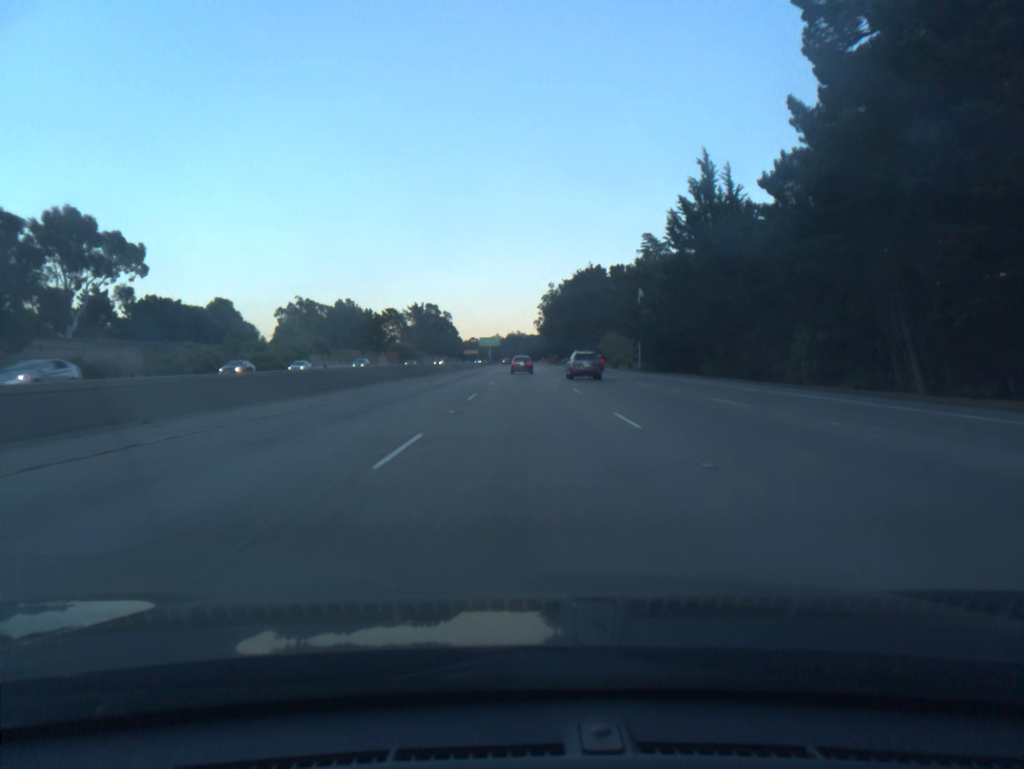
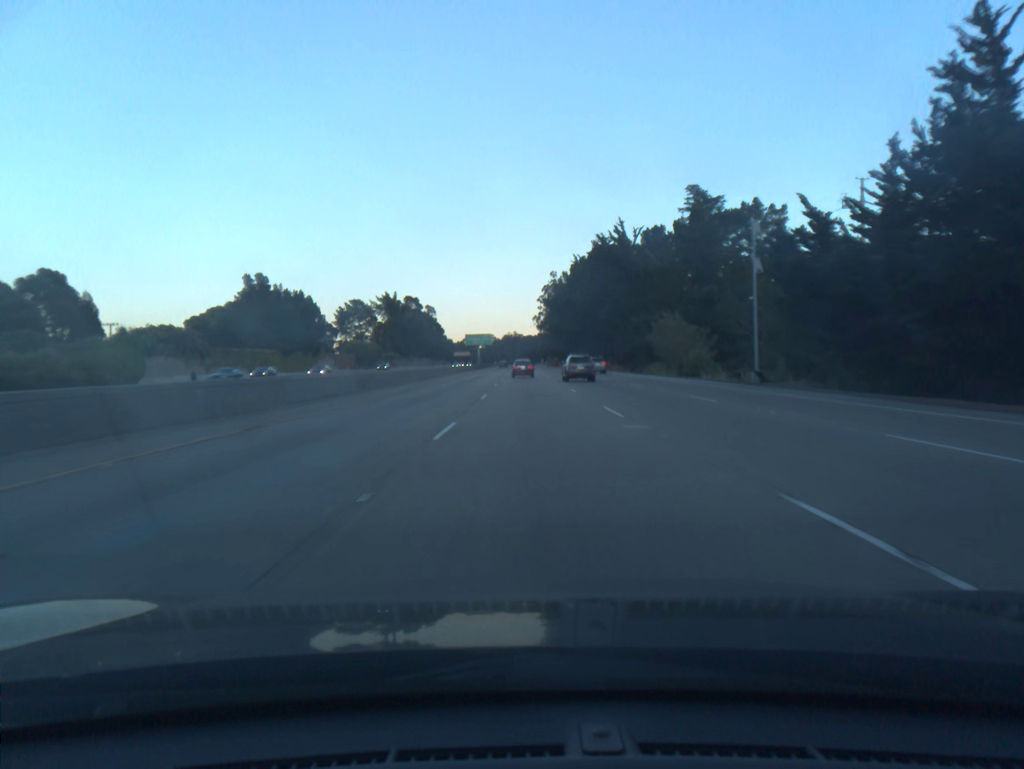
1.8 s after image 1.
(0.0, +54.5) m; 0°
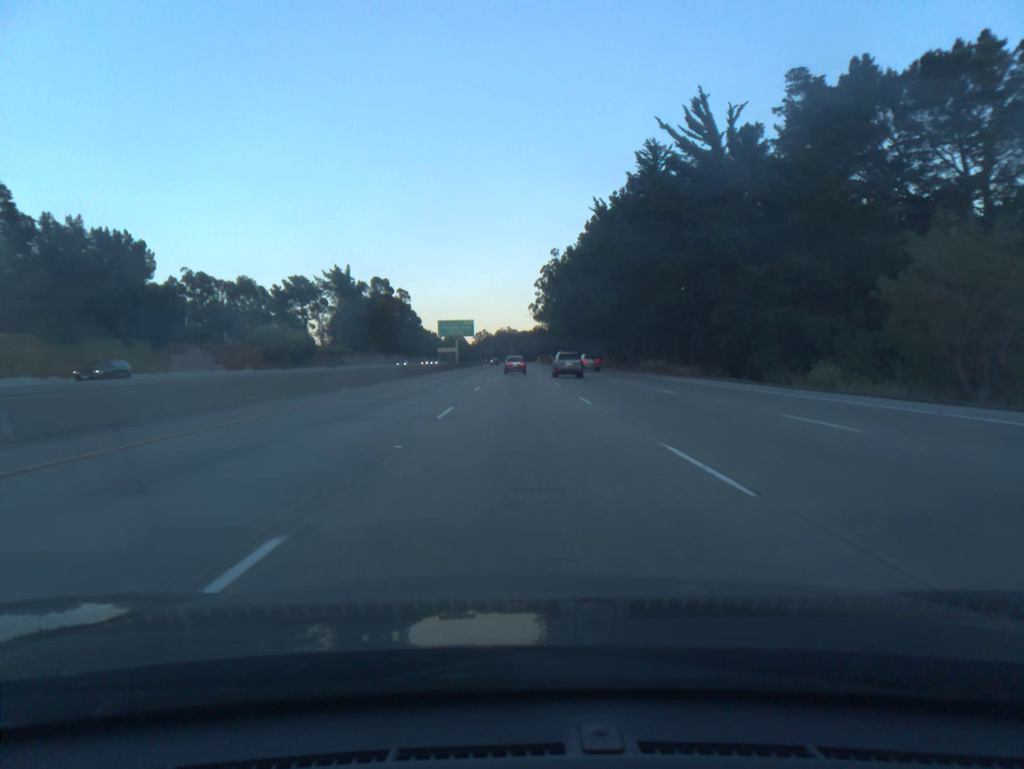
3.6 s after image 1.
(+0.3, +54.4) m; 0°
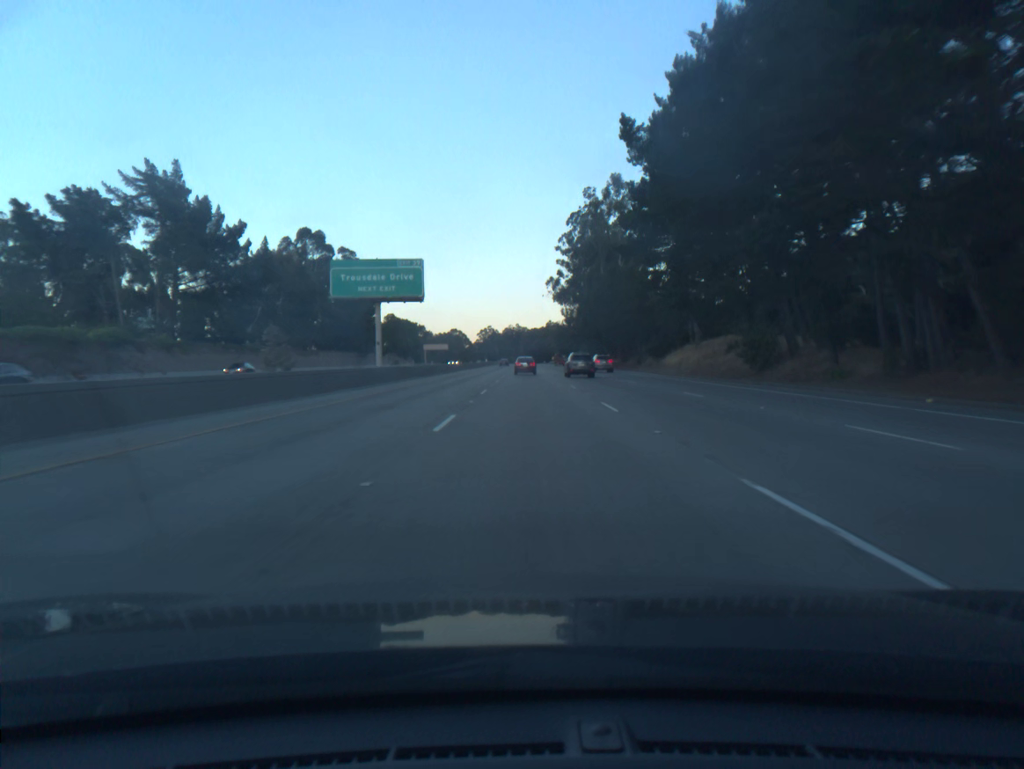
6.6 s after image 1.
(-0.7, +90.6) m; -1°
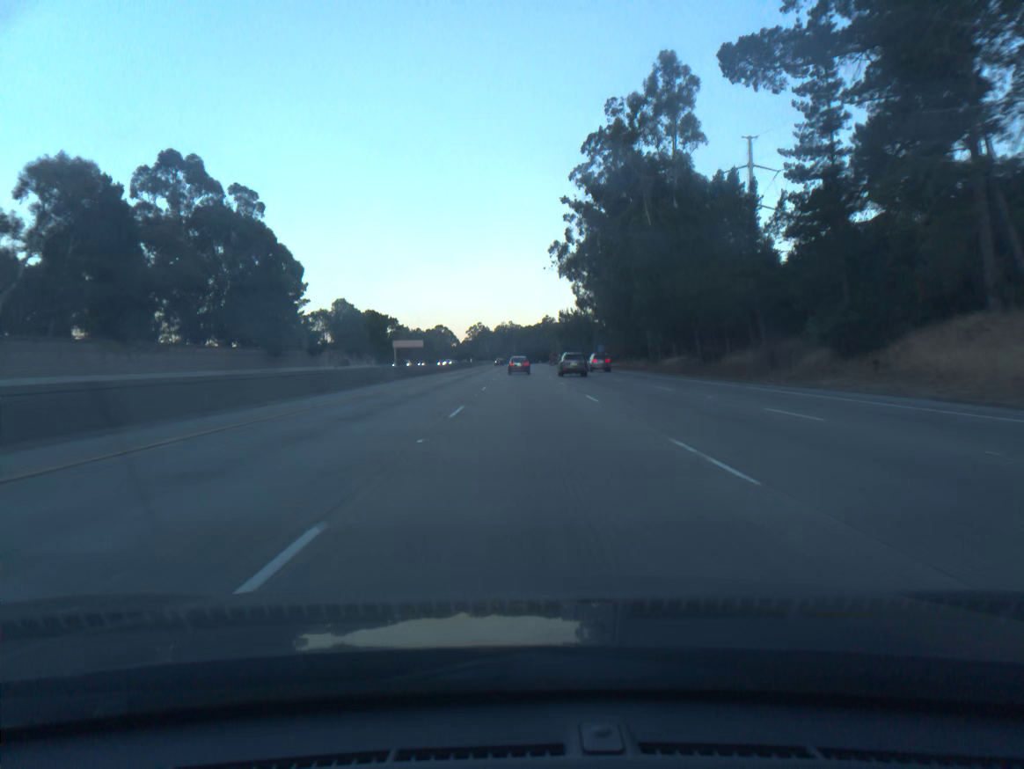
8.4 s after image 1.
(+0.2, +54.4) m; 0°
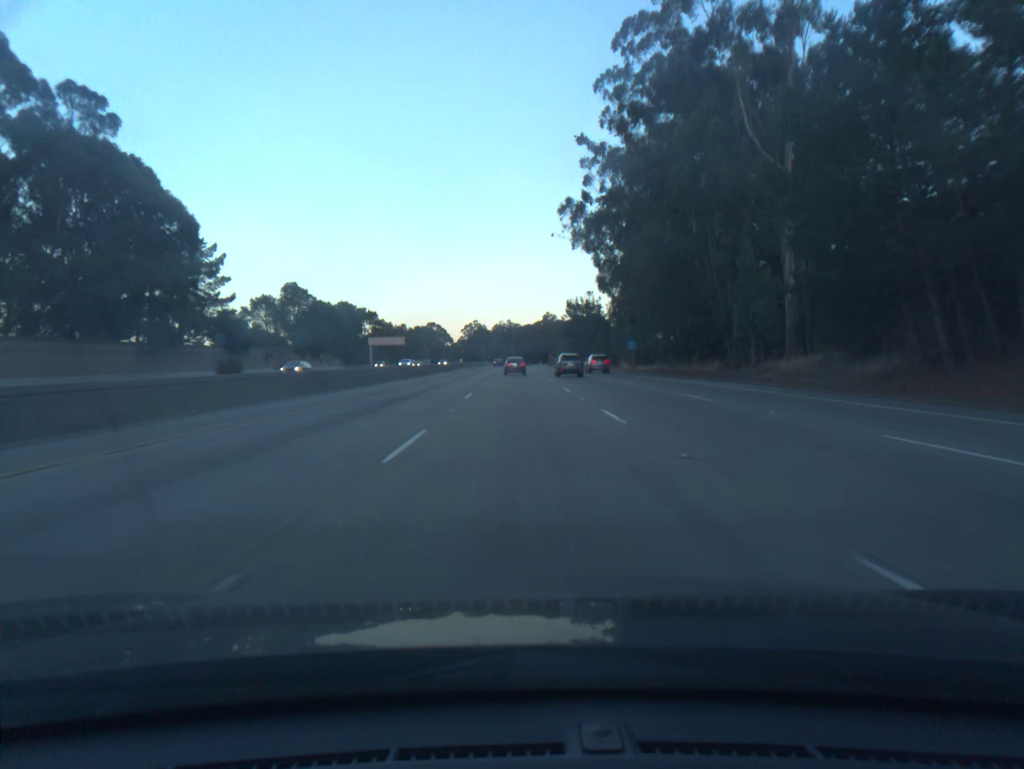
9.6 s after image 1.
(+0.1, +36.3) m; 0°
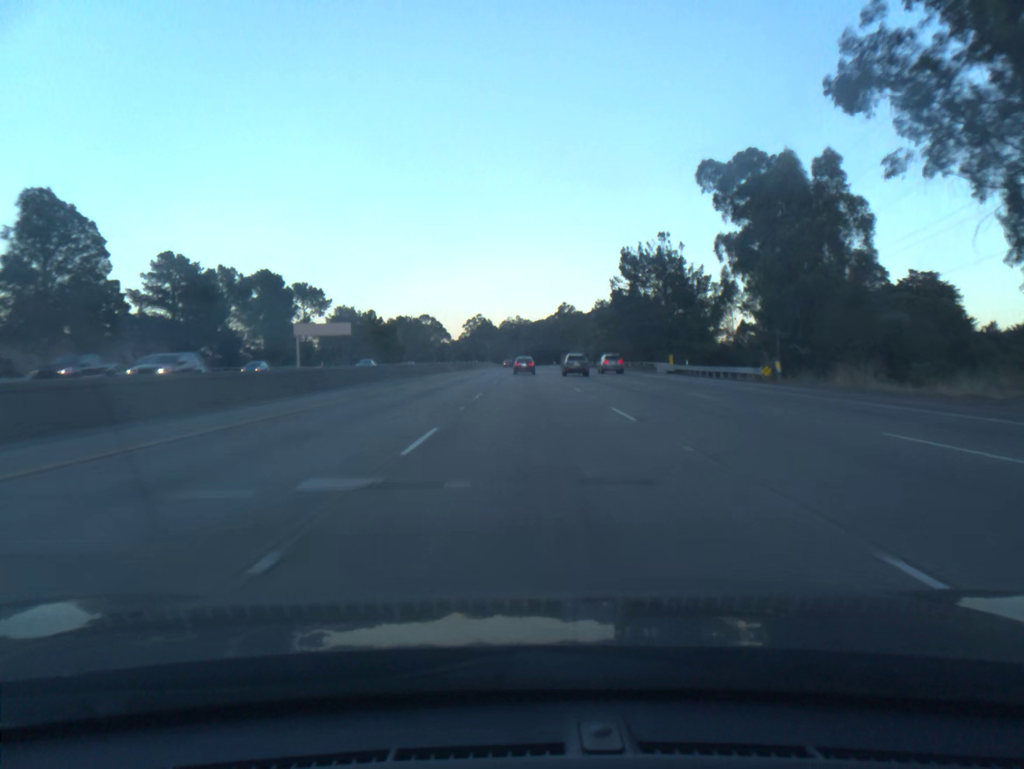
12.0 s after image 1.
(-0.4, +72.5) m; -1°
